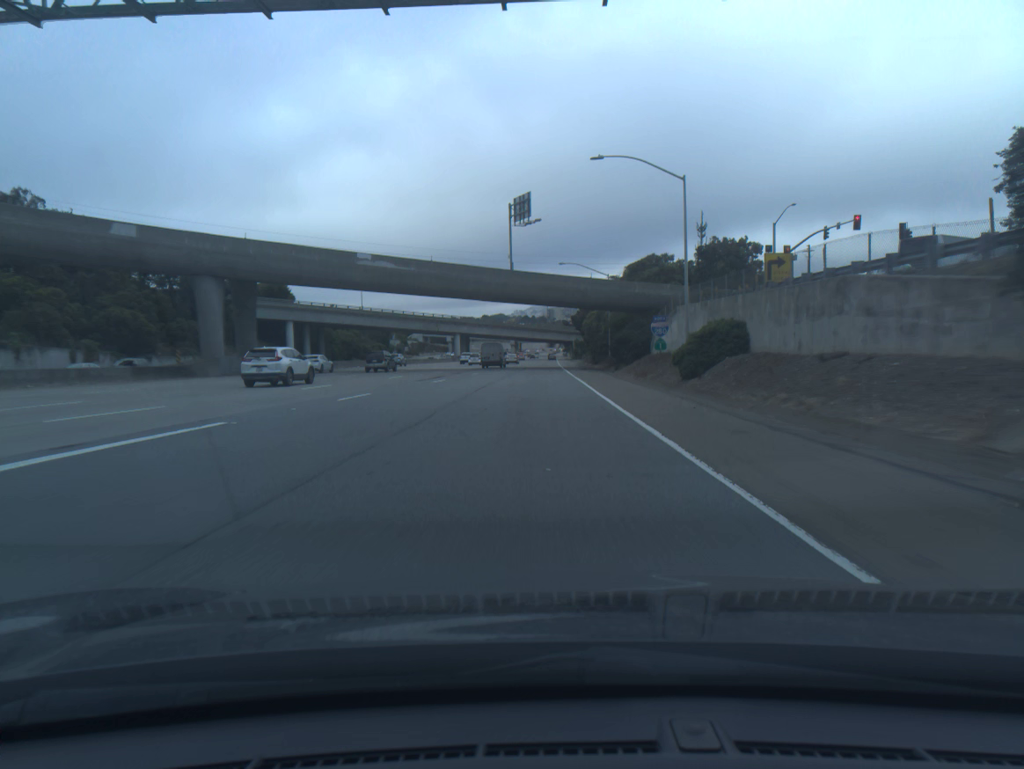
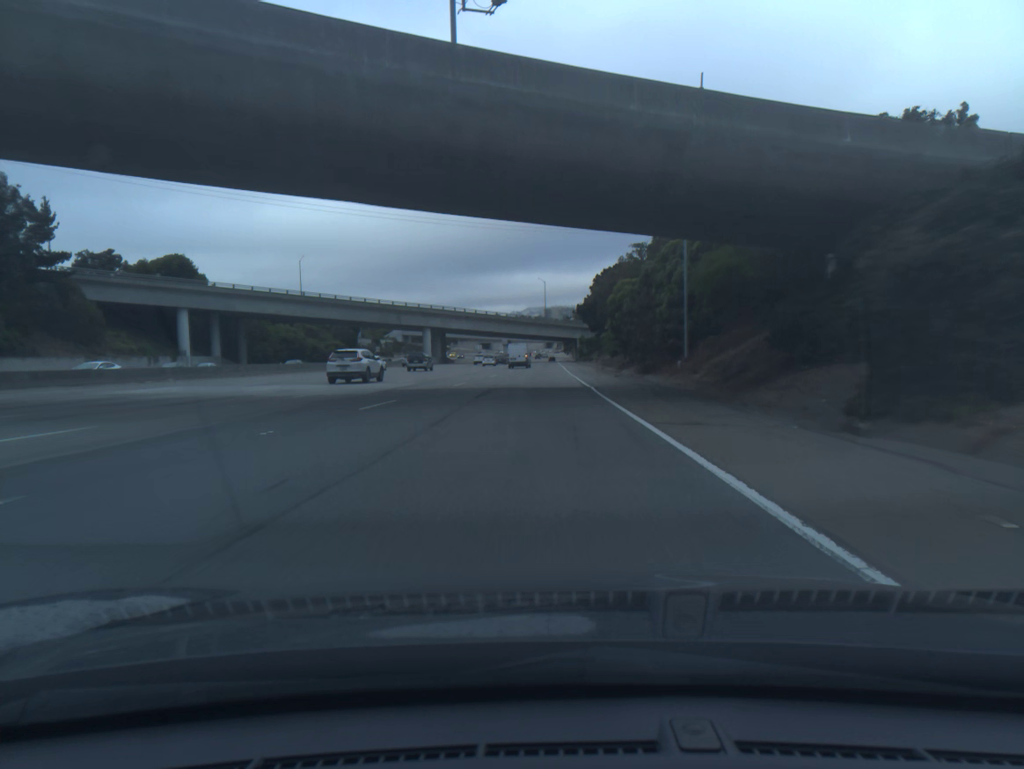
(-0.1, +48.2) m; 0°
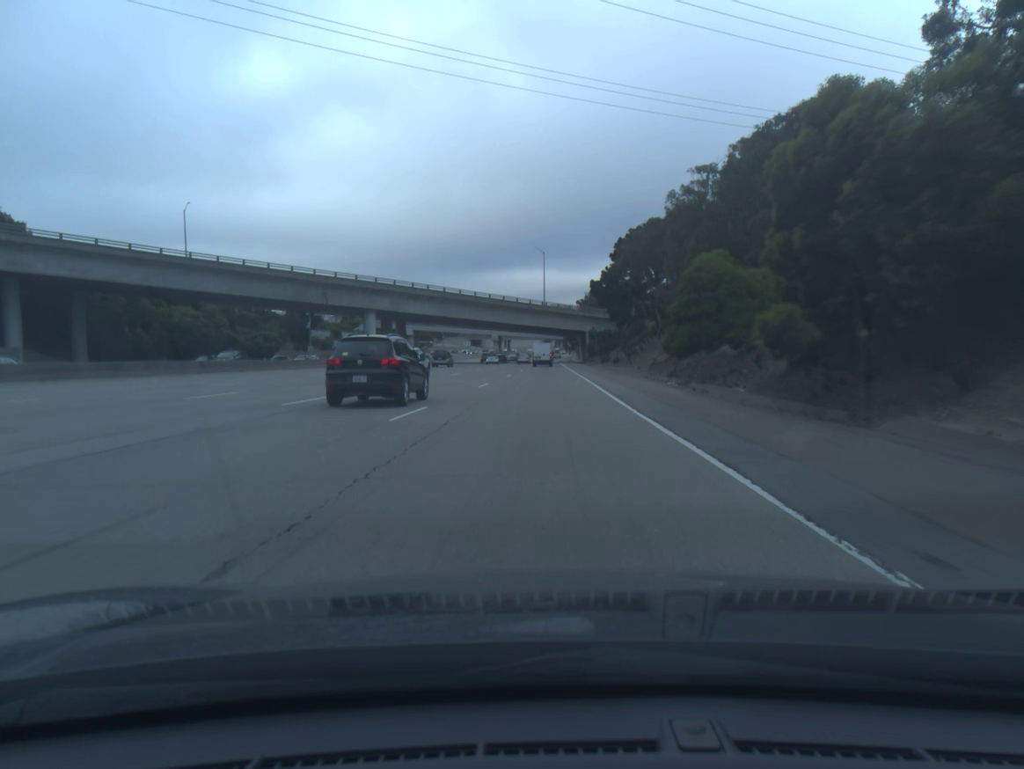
(0.0, +48.0) m; 0°
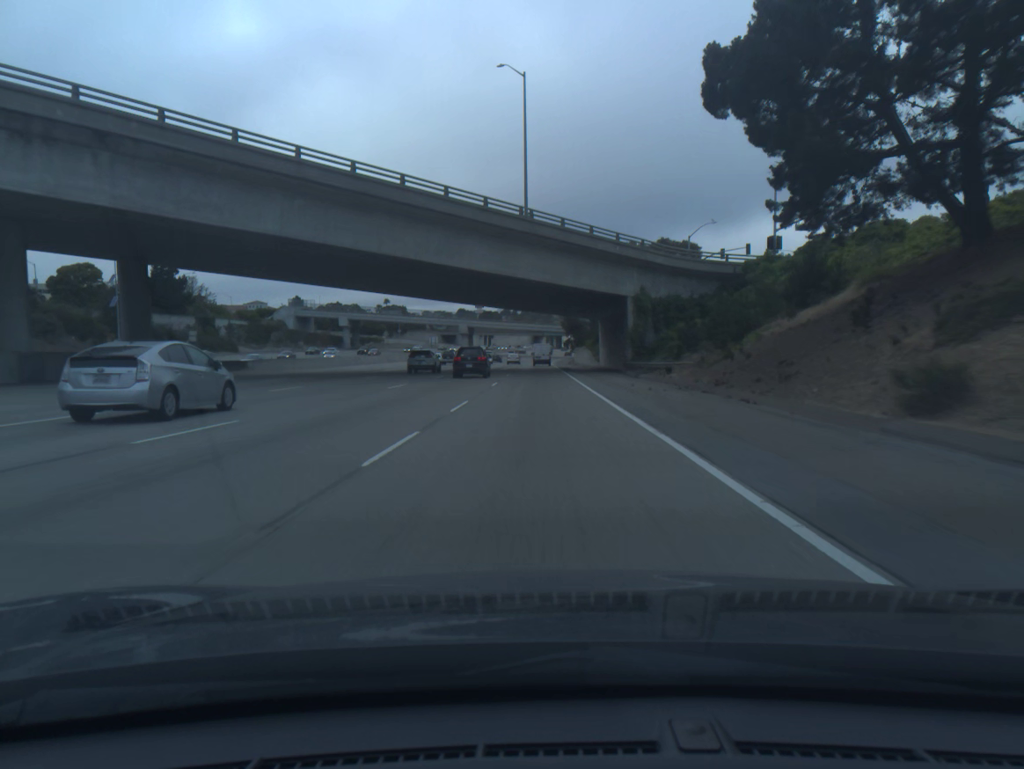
(+0.6, +79.9) m; +1°
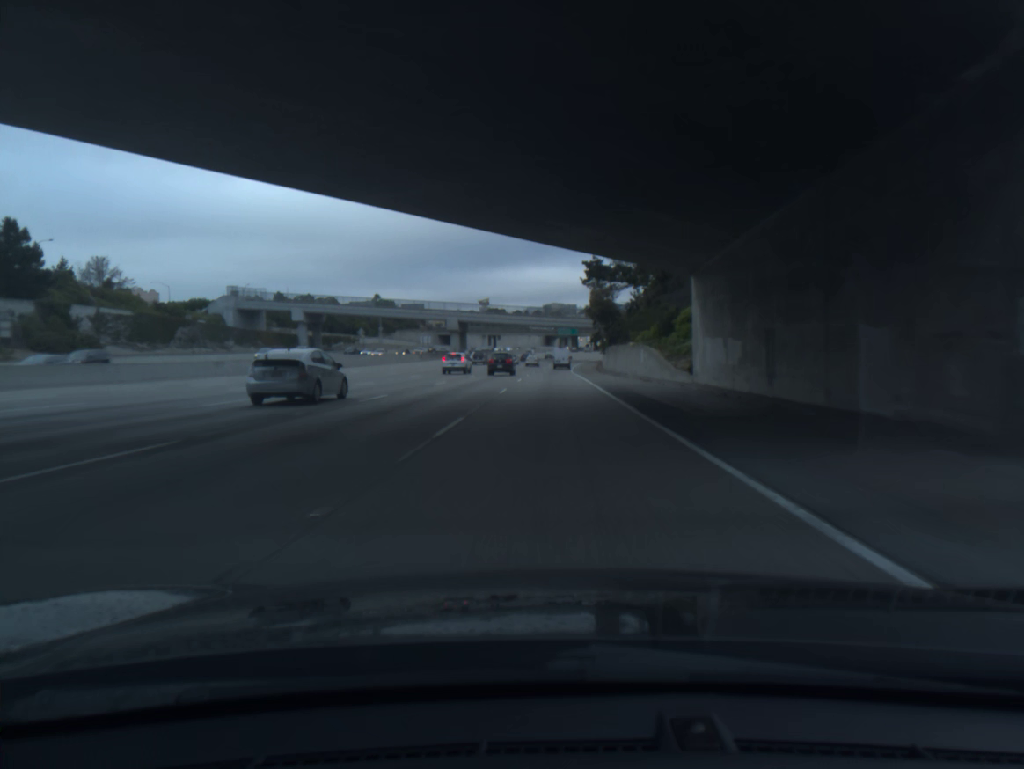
(-0.2, +48.2) m; -1°
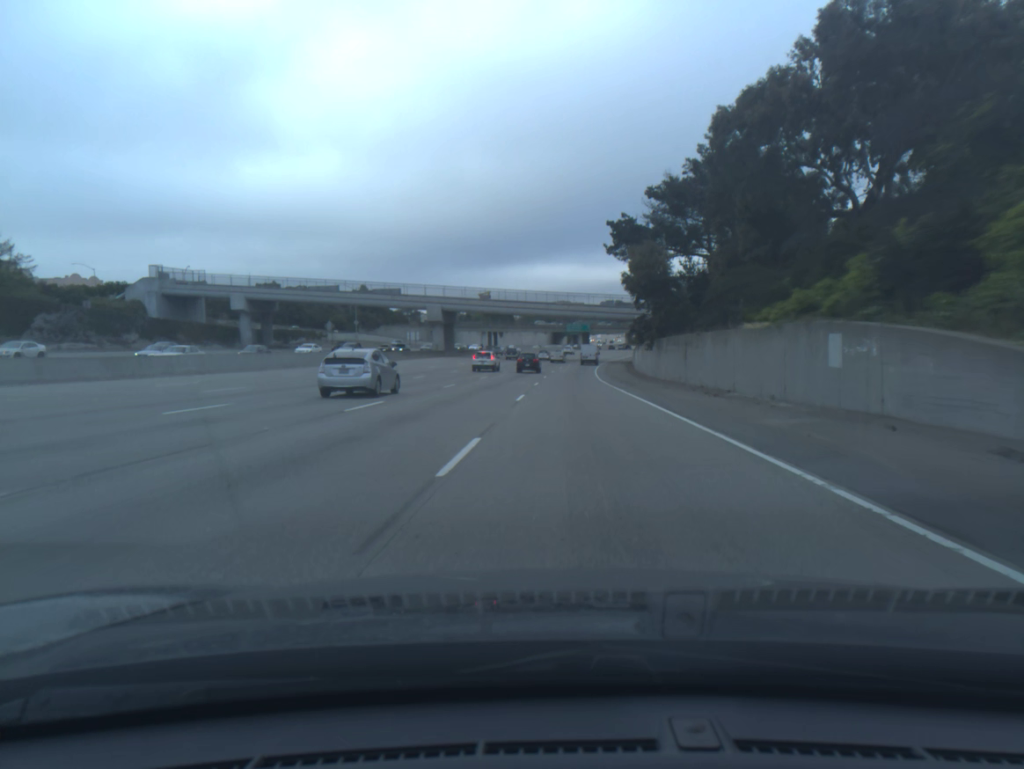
(-0.2, +33.2) m; 0°
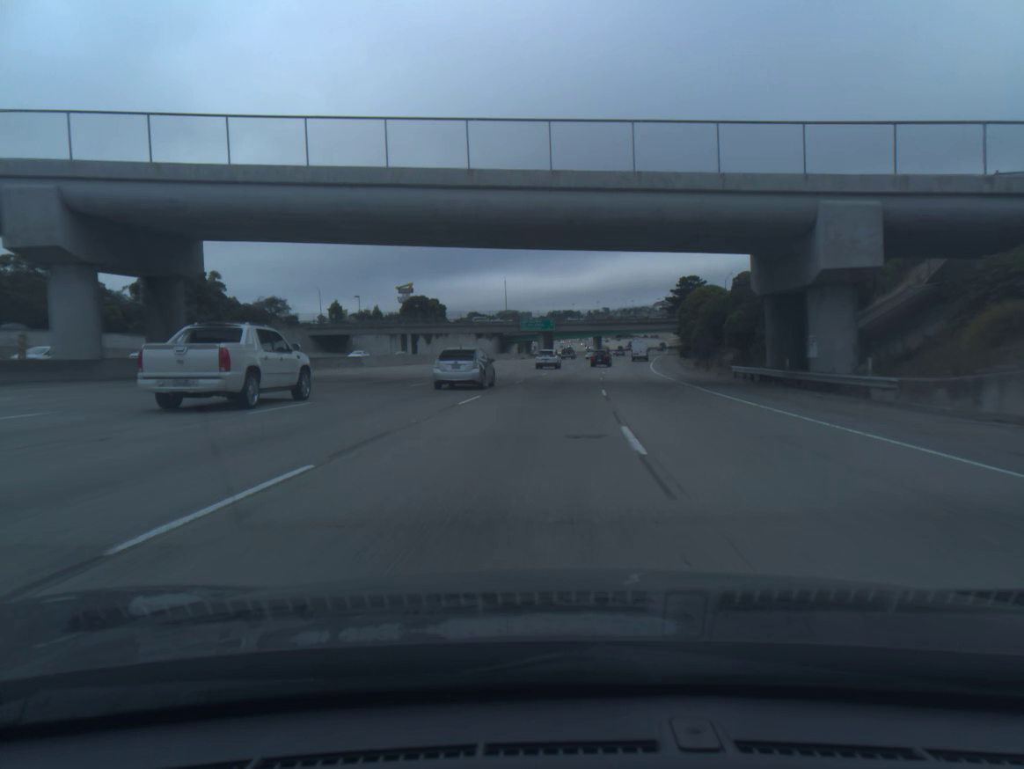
(+1.2, +85.7) m; +4°
